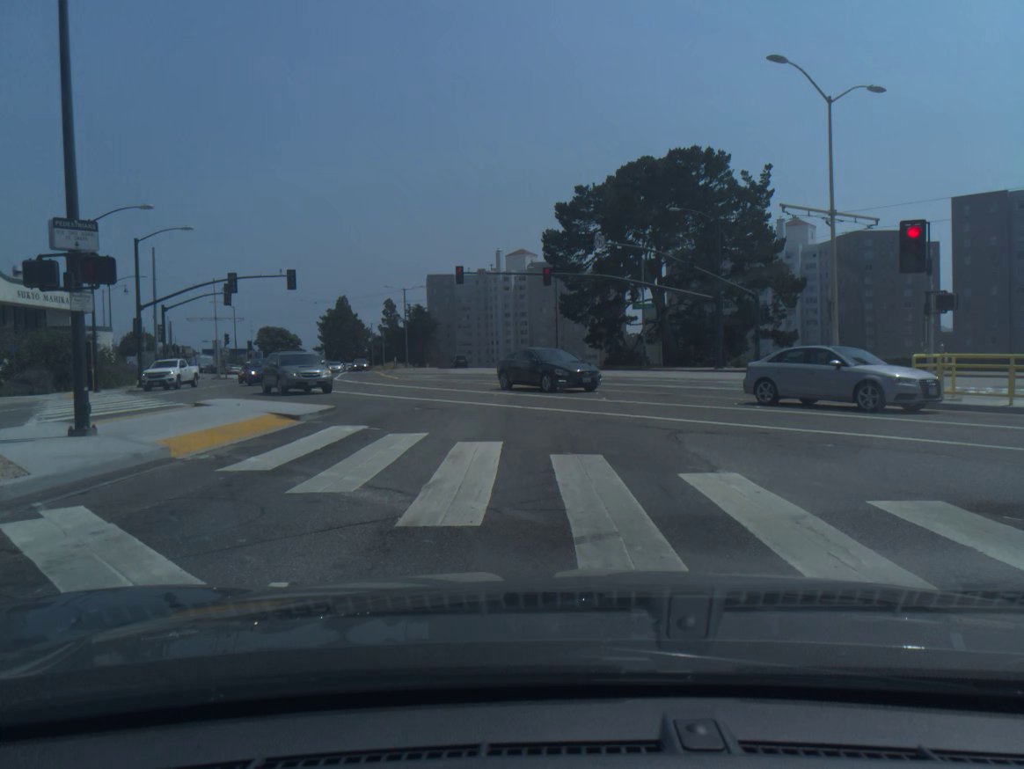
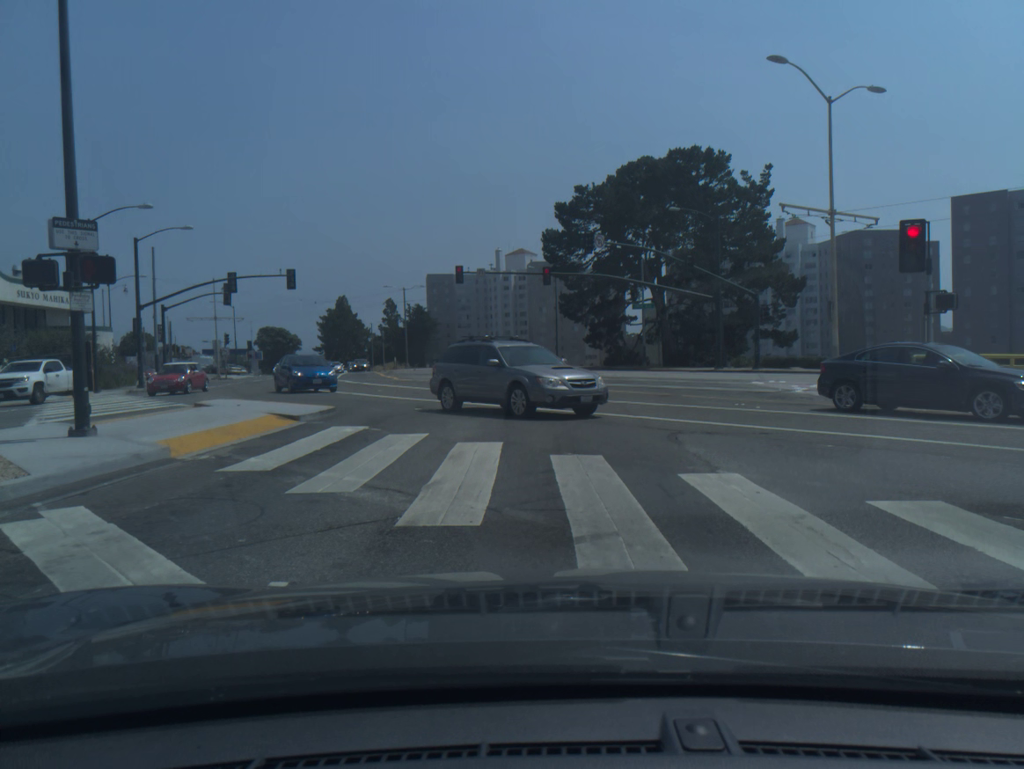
(0.0, 0.0) m; 0°
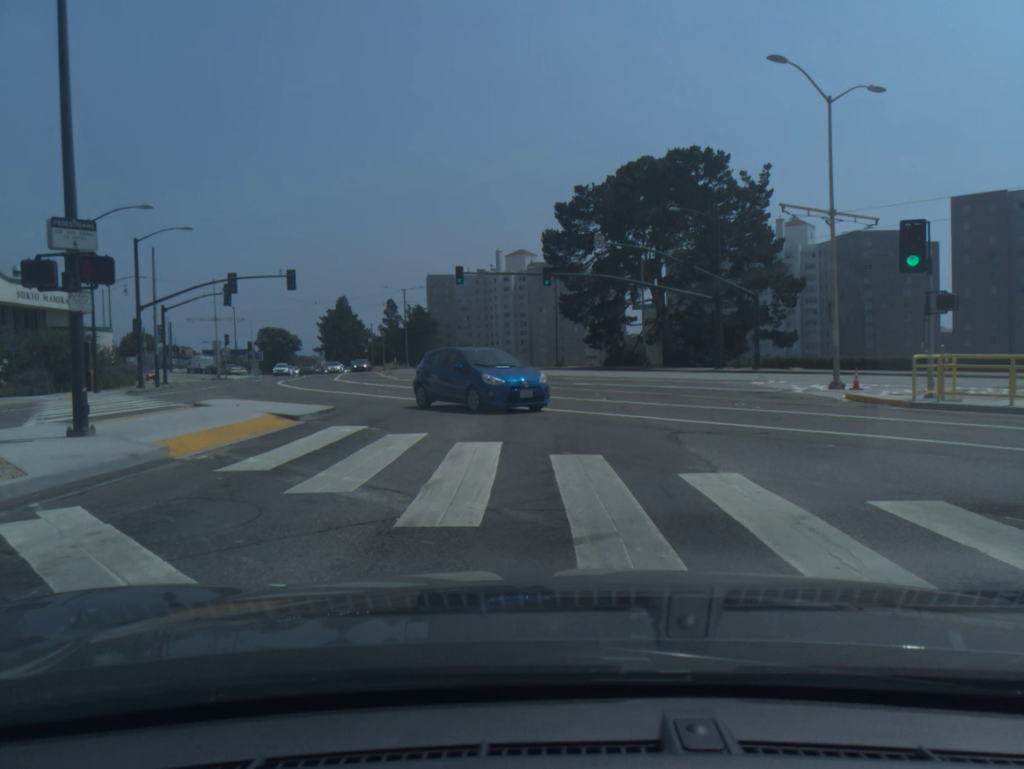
(+0.1, +0.1) m; 0°
